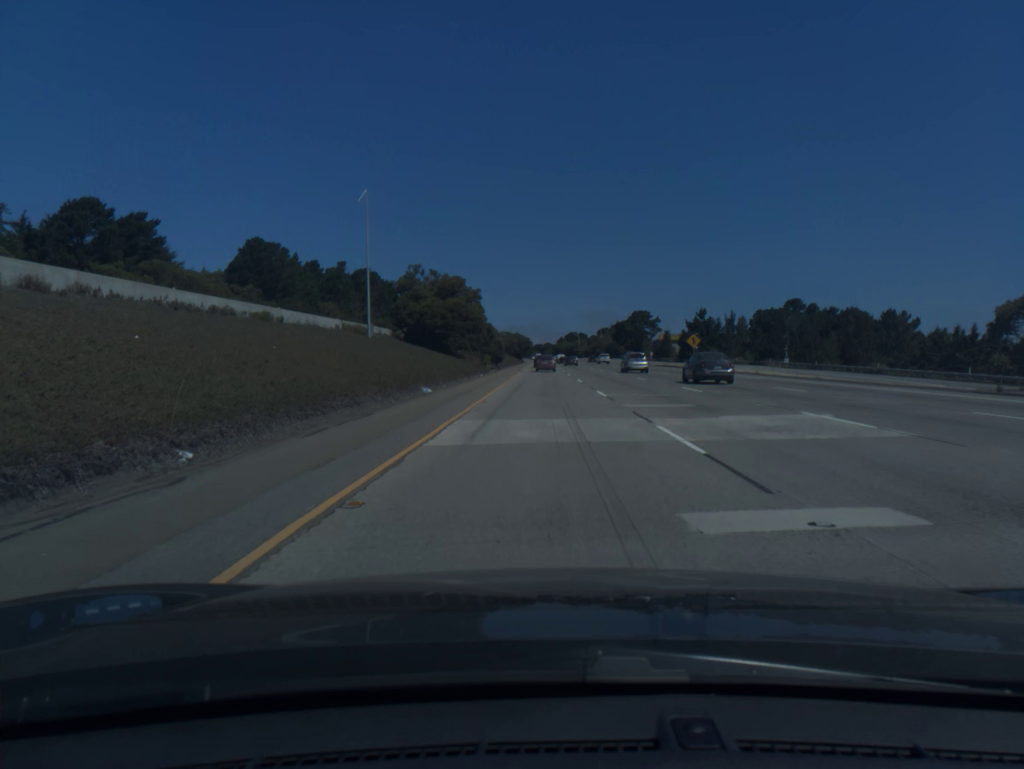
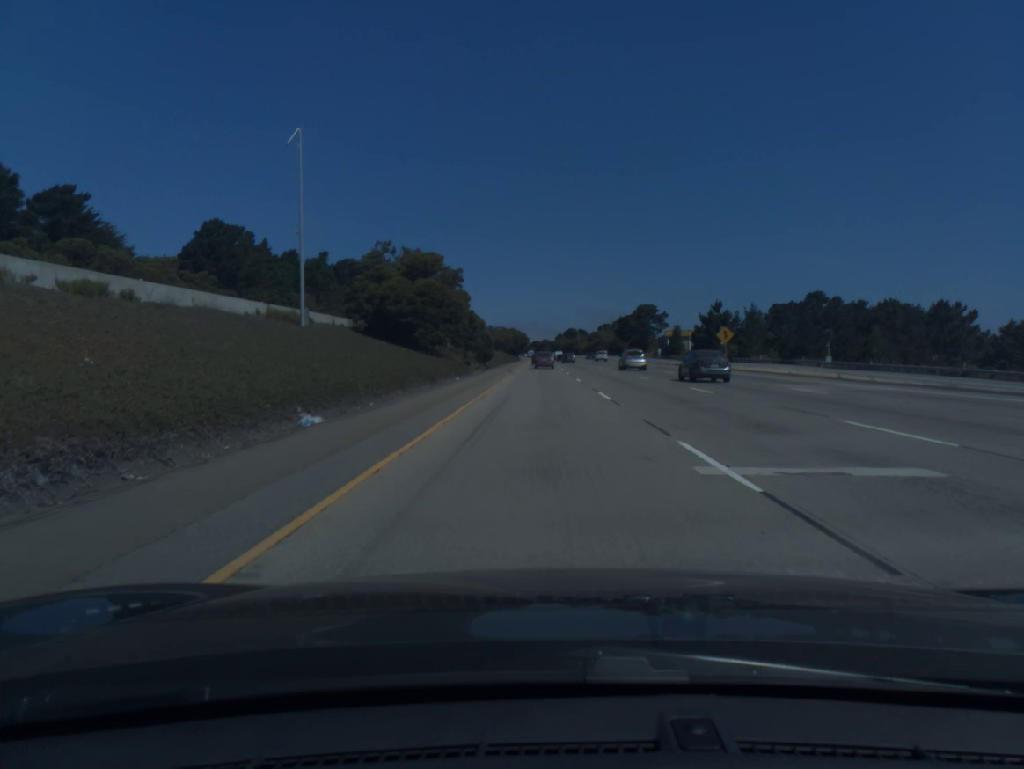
(0.0, +17.2) m; 0°
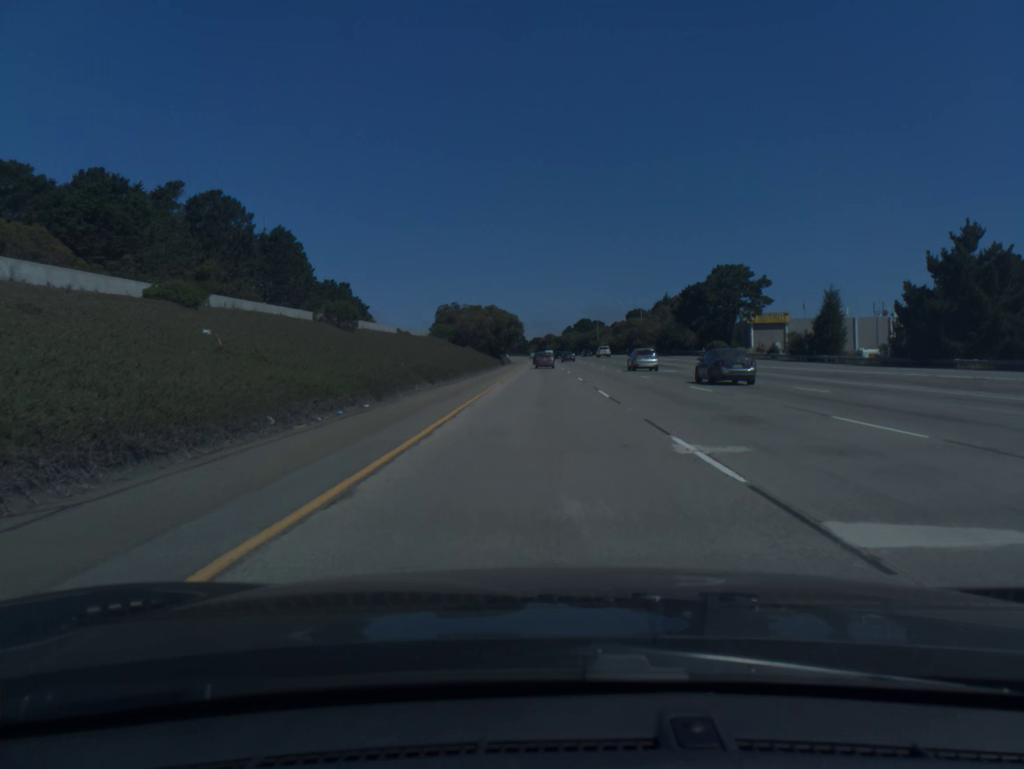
(-0.2, +87.2) m; 0°
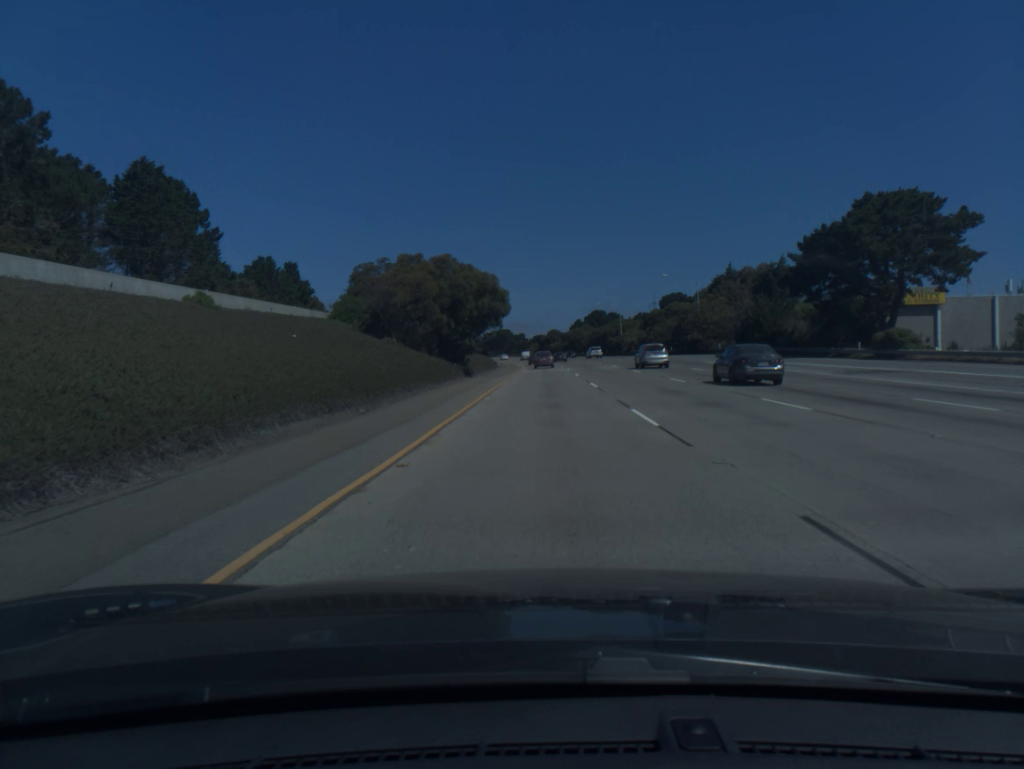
(-0.1, +52.9) m; 0°
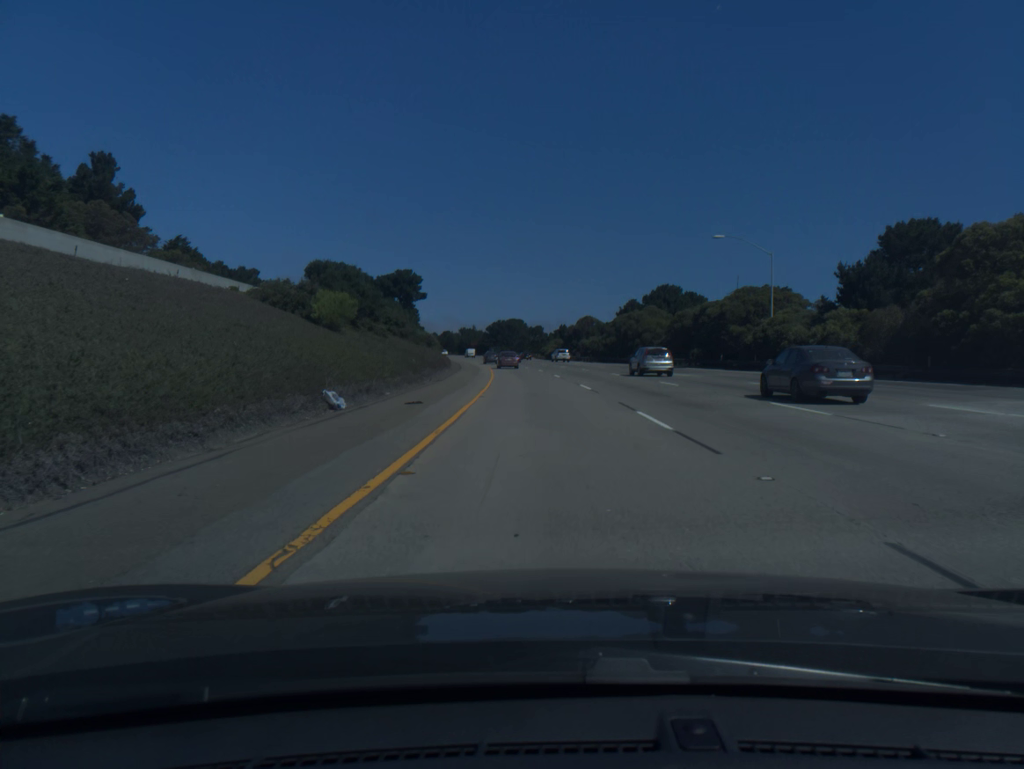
(-0.4, +88.5) m; -2°
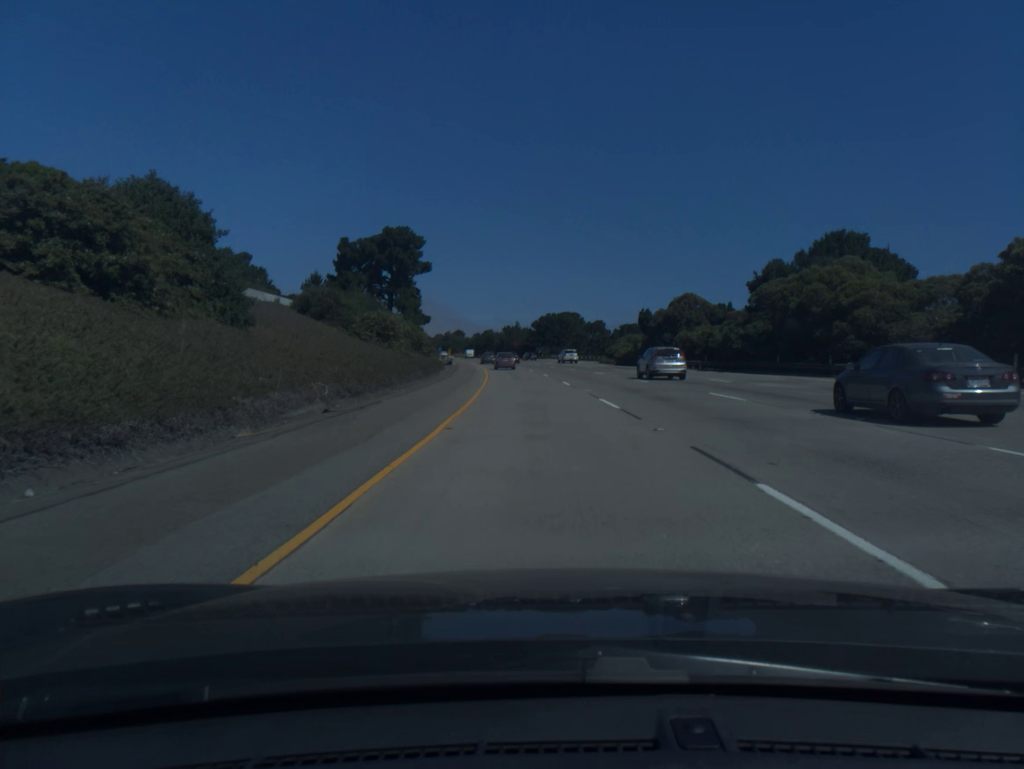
(-1.6, +52.9) m; -4°
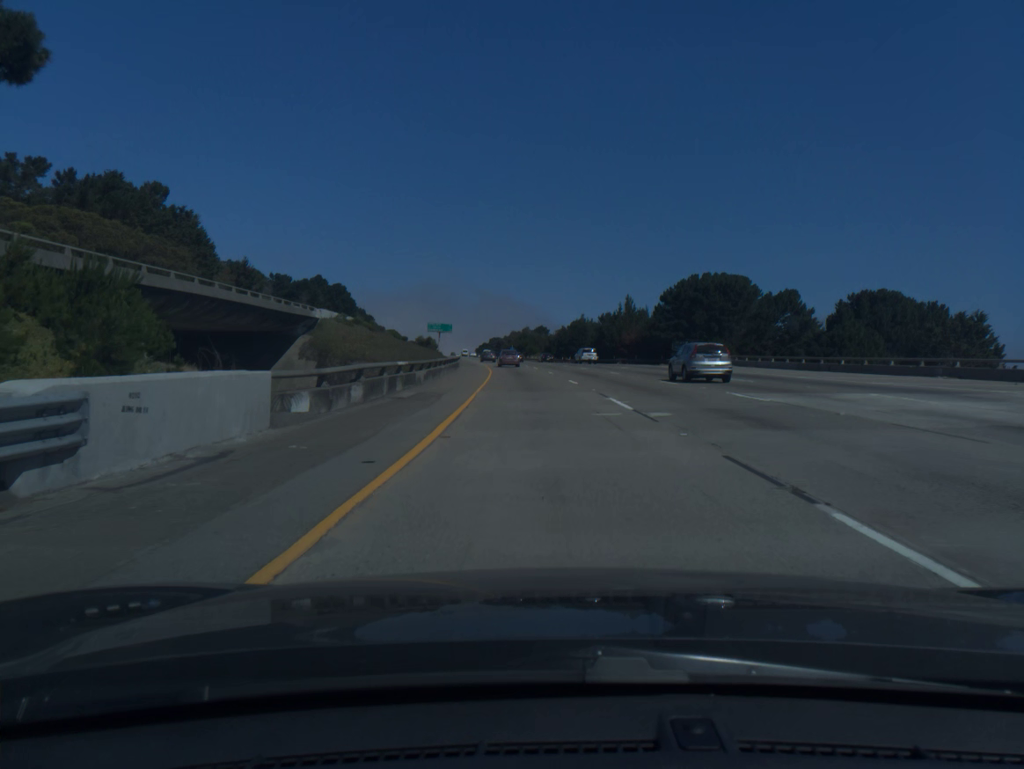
(-5.6, +88.4) m; -7°
